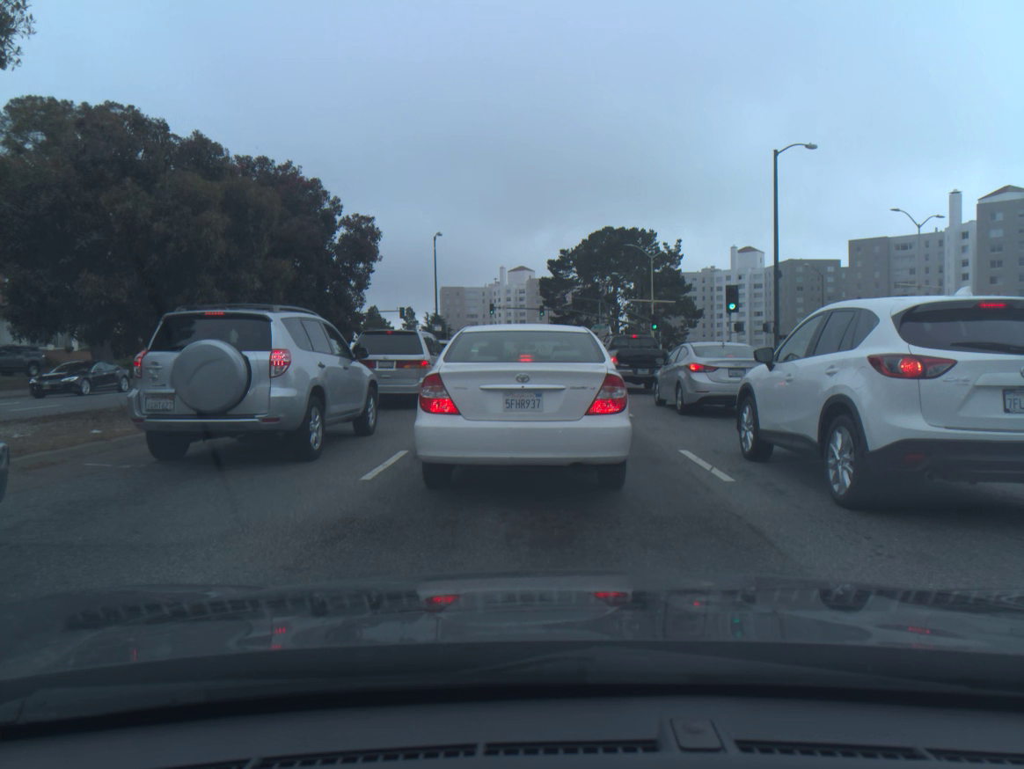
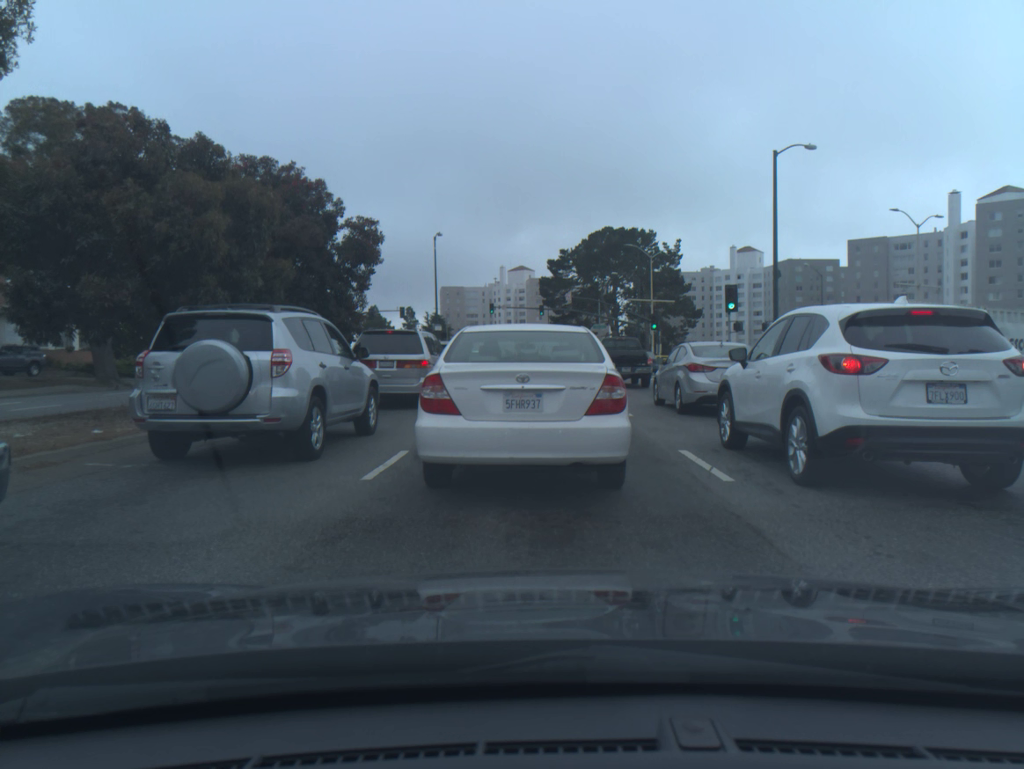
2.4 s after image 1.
(0.0, 0.0) m; 0°
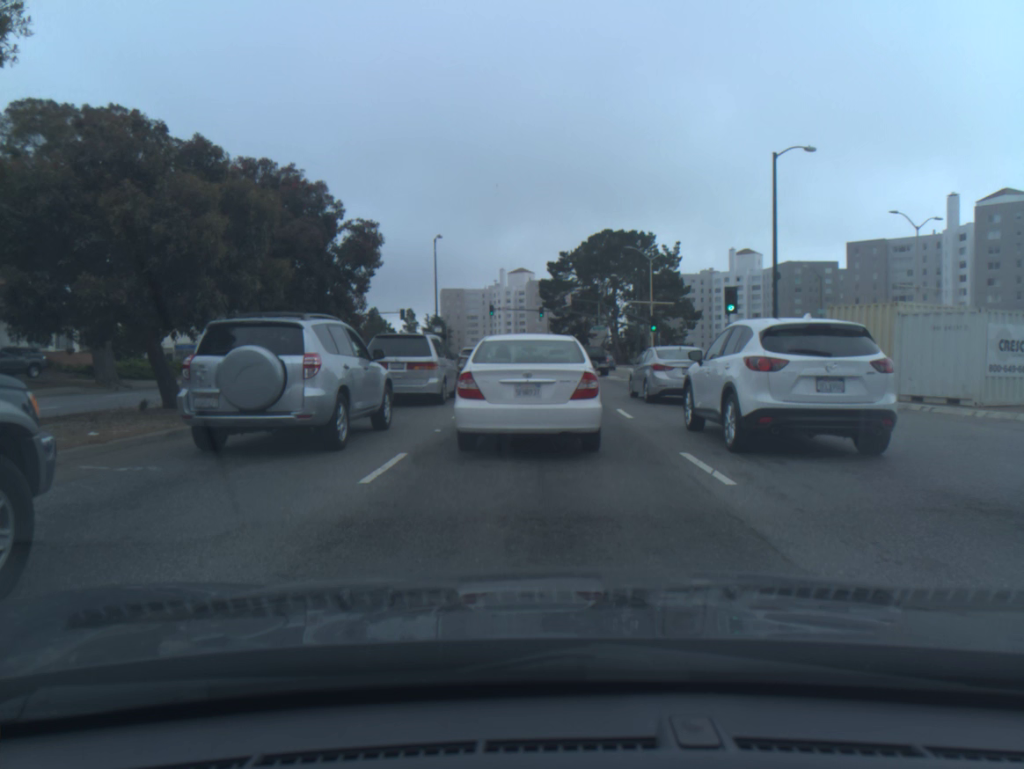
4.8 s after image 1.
(0.0, +0.1) m; 0°
